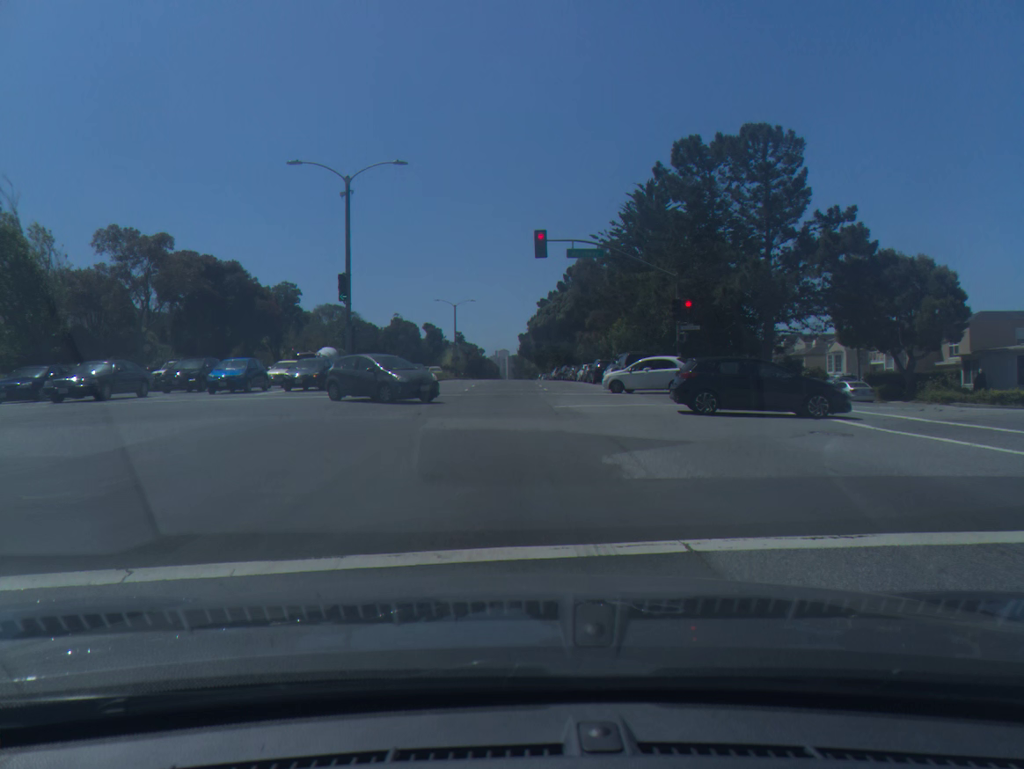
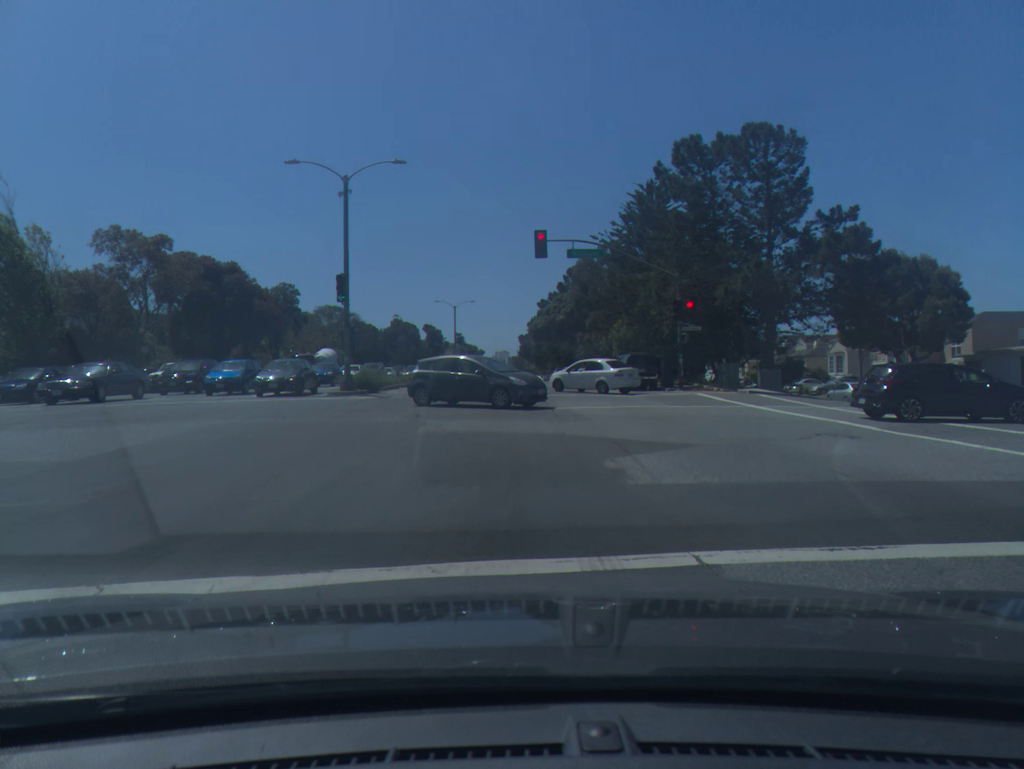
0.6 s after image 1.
(0.0, +0.3) m; 0°
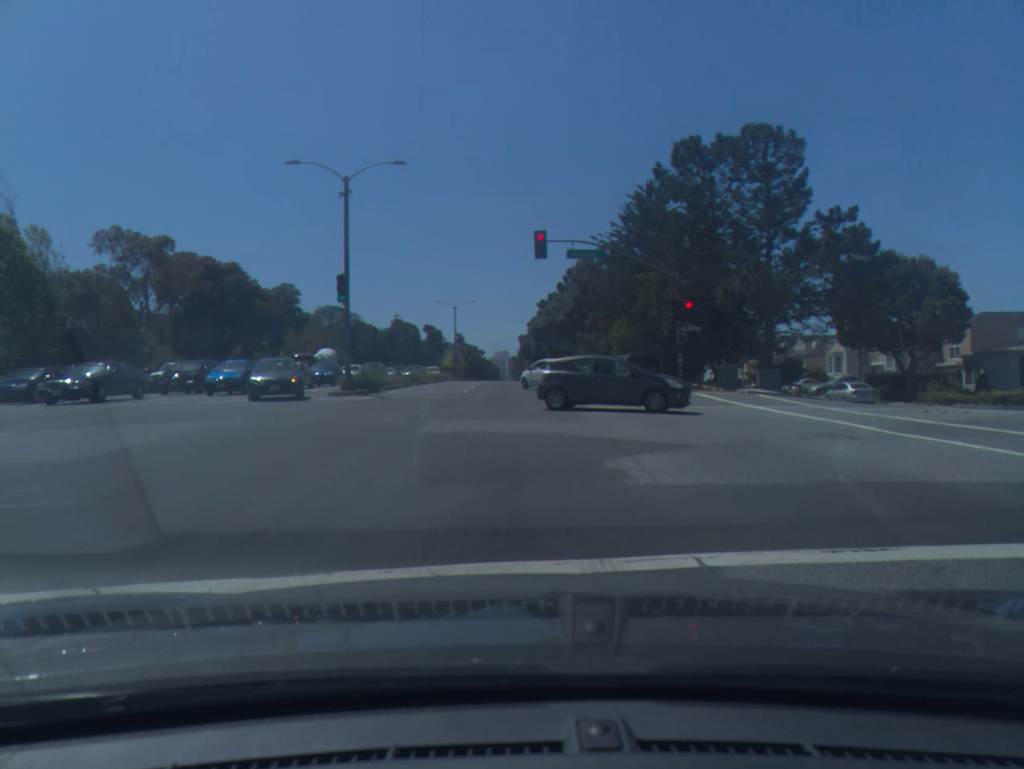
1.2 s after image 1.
(0.0, +0.1) m; 0°
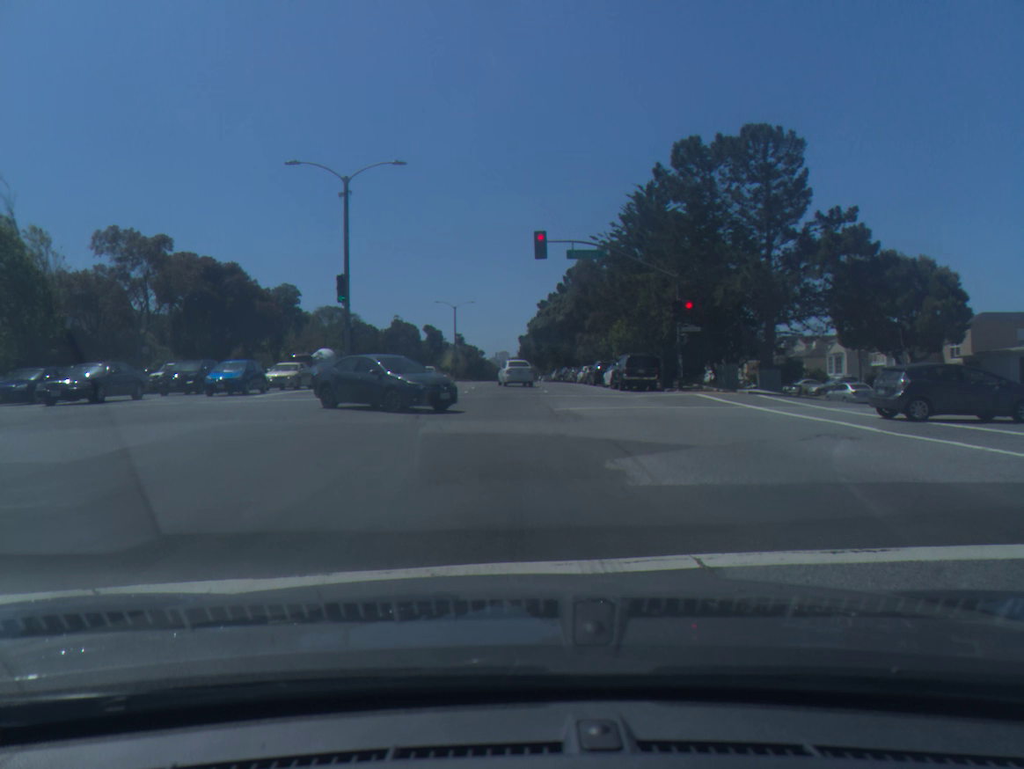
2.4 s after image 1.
(0.0, 0.0) m; 0°
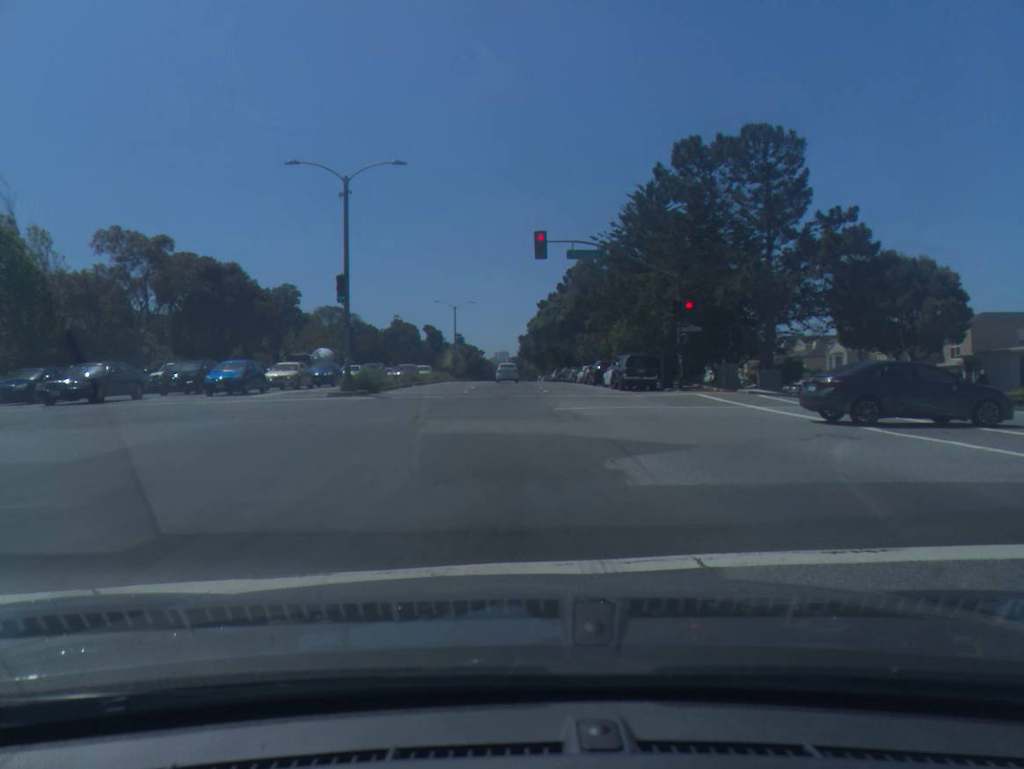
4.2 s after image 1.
(0.0, 0.0) m; 0°
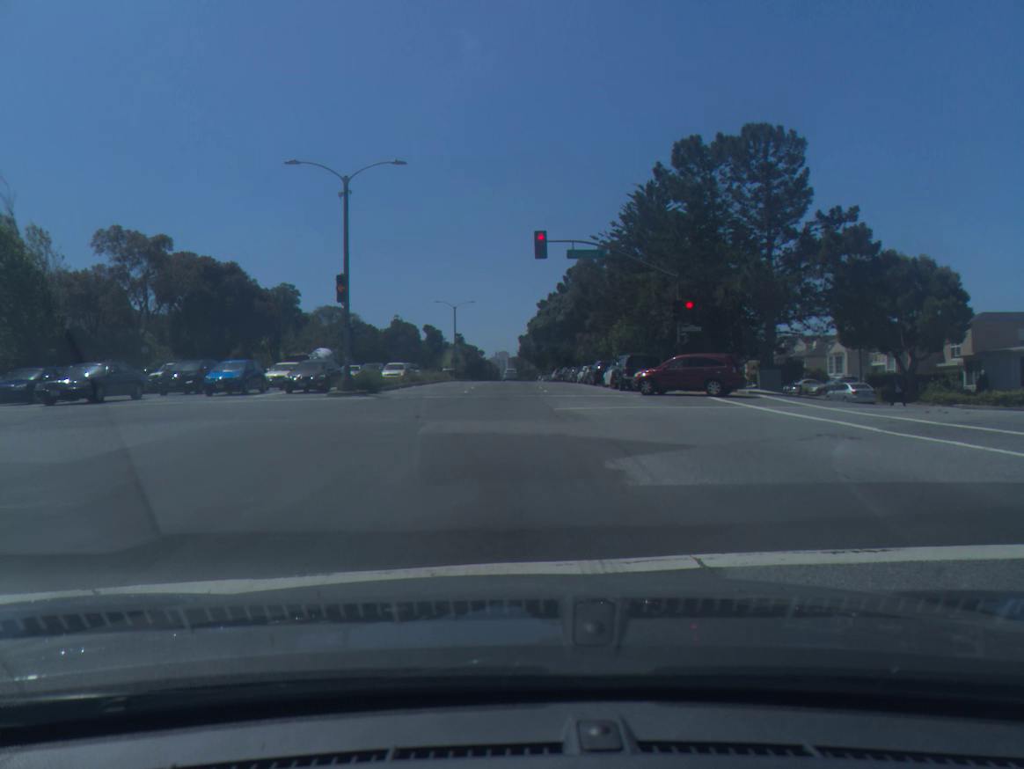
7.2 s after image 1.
(0.0, 0.0) m; 0°
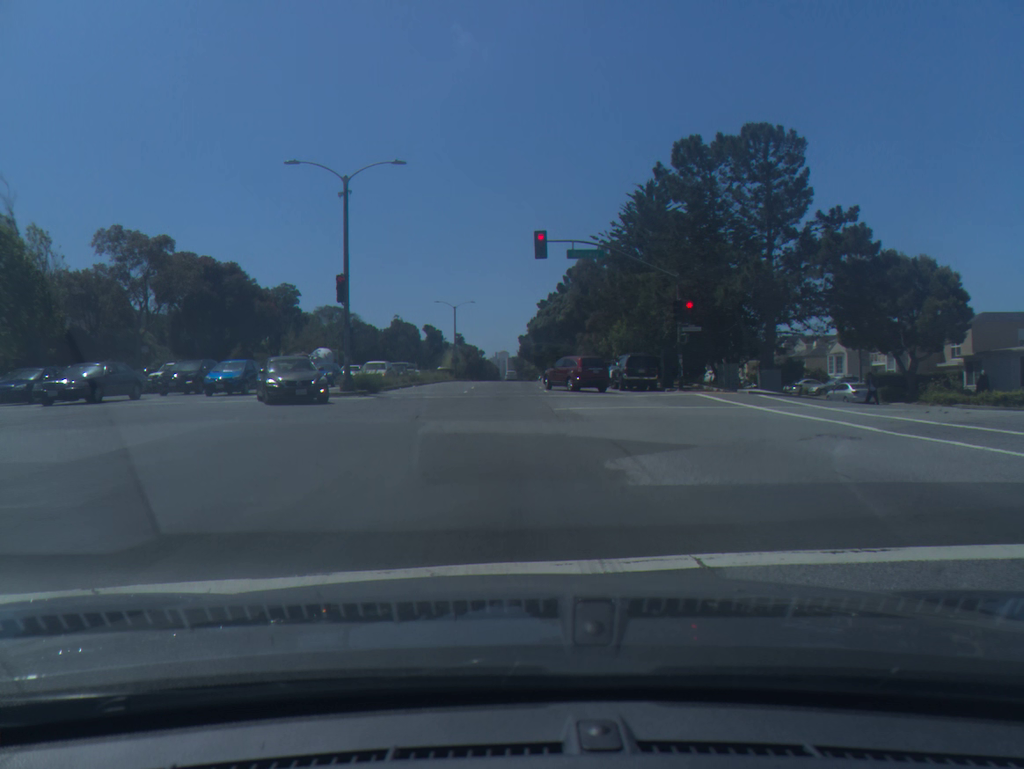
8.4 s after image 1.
(0.0, 0.0) m; 0°
